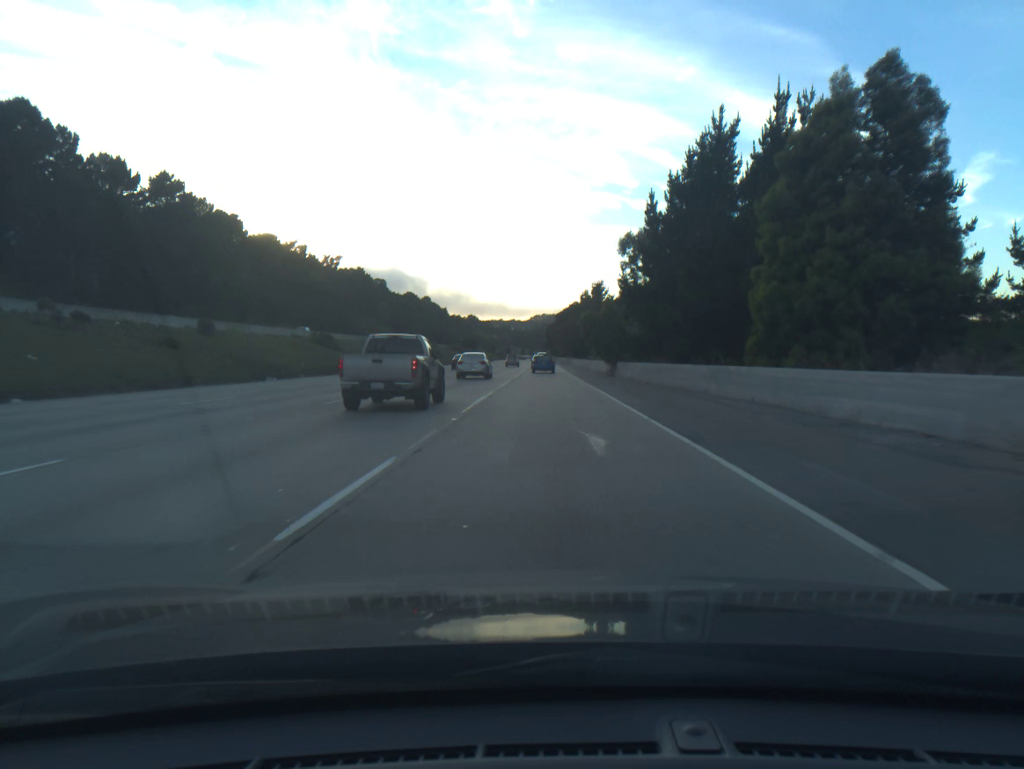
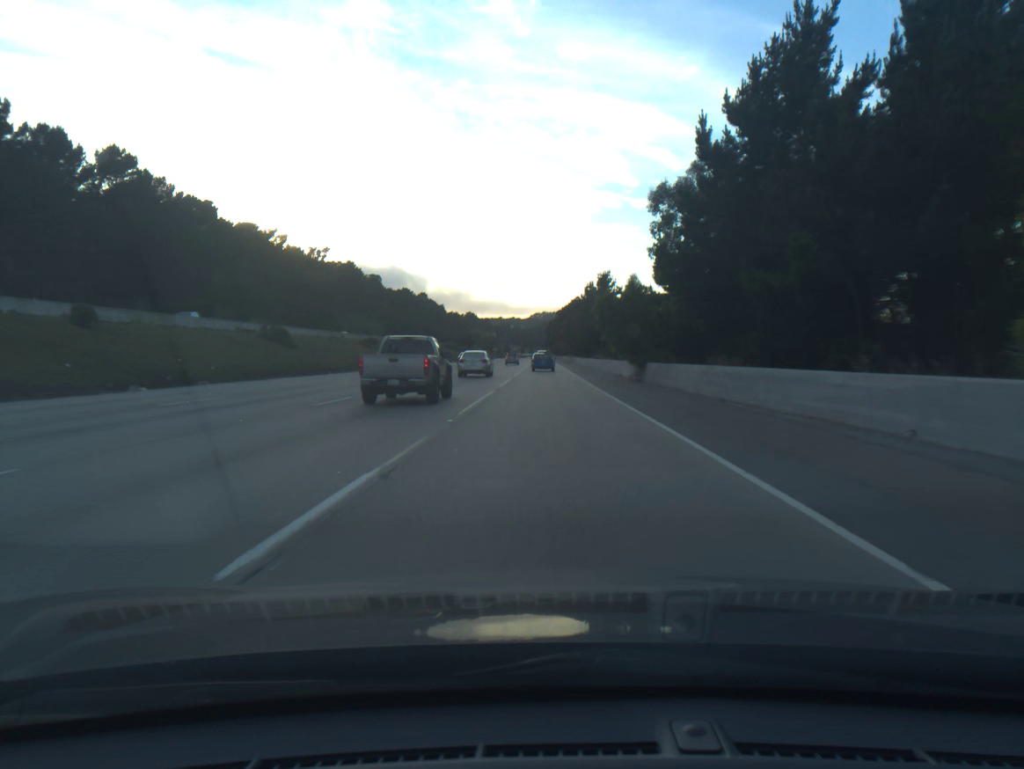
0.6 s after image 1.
(0.0, +15.5) m; 0°
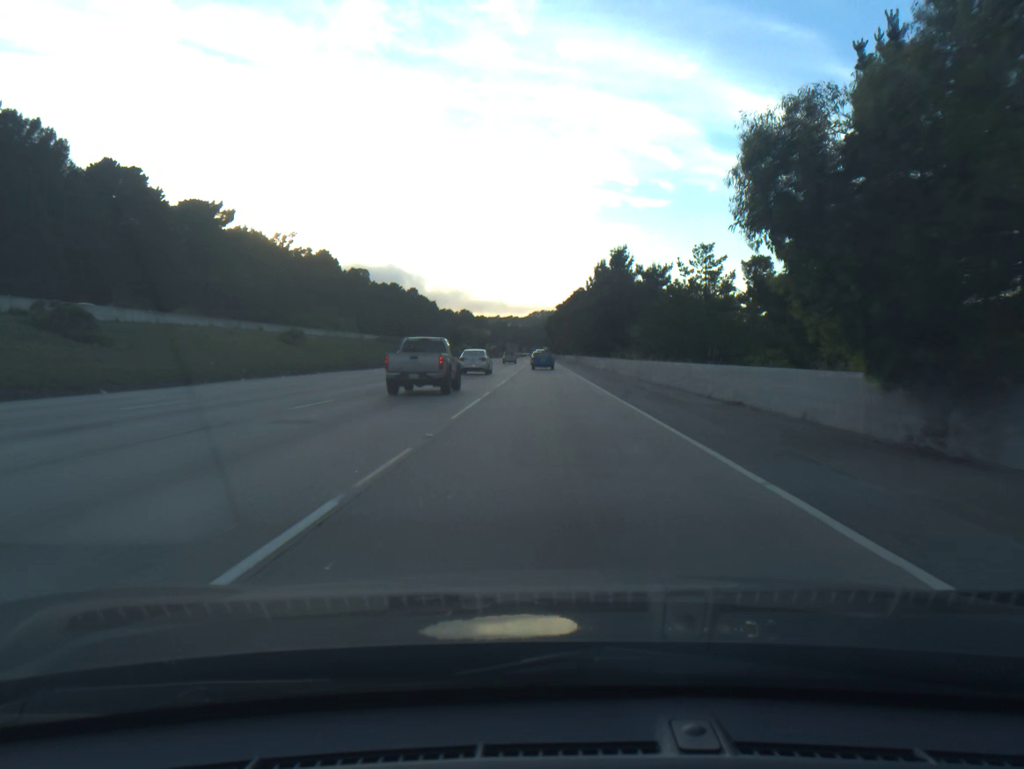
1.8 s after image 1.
(0.0, +31.1) m; 0°
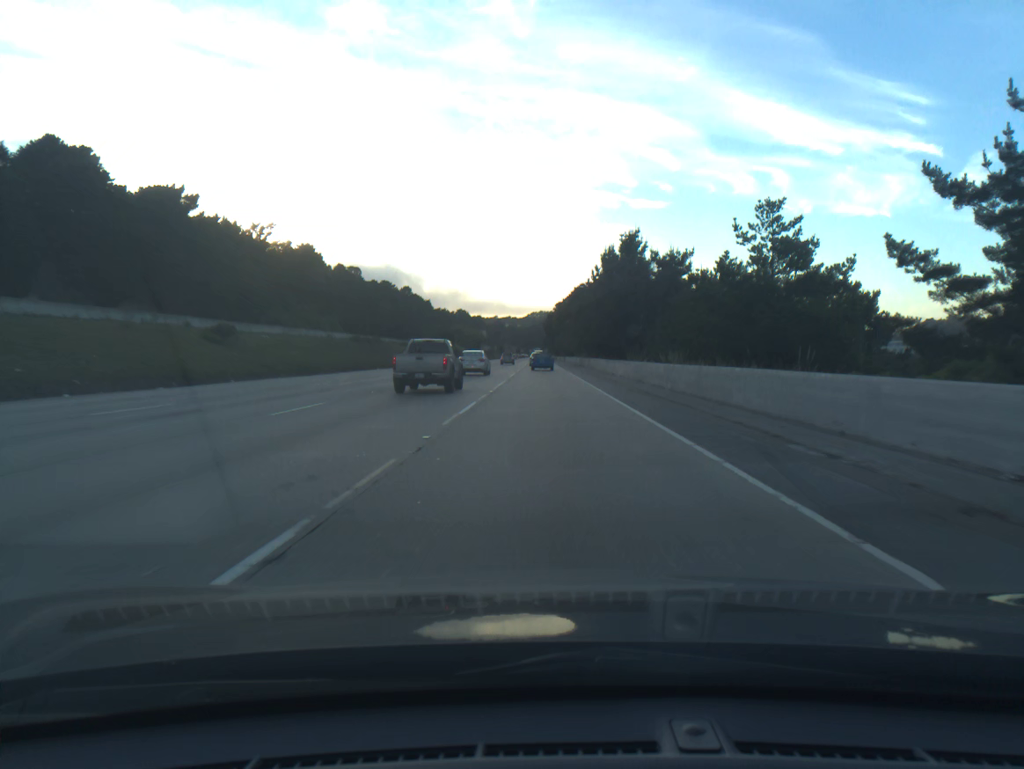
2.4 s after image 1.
(0.0, +15.6) m; 0°
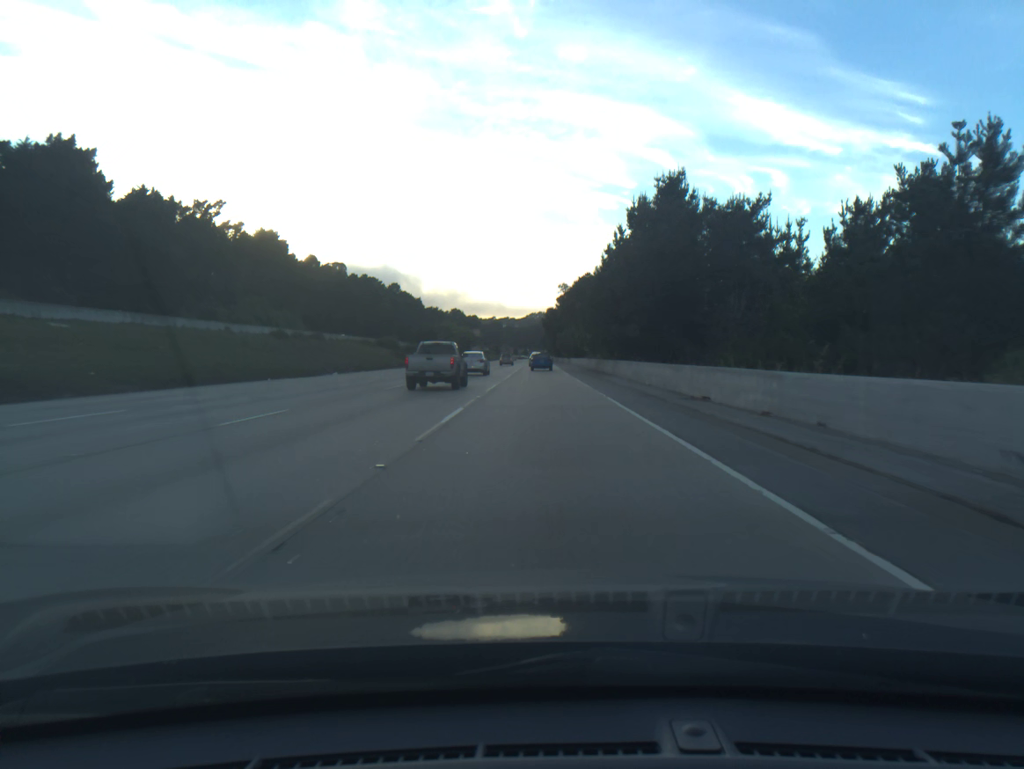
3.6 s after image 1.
(0.0, +31.4) m; 0°
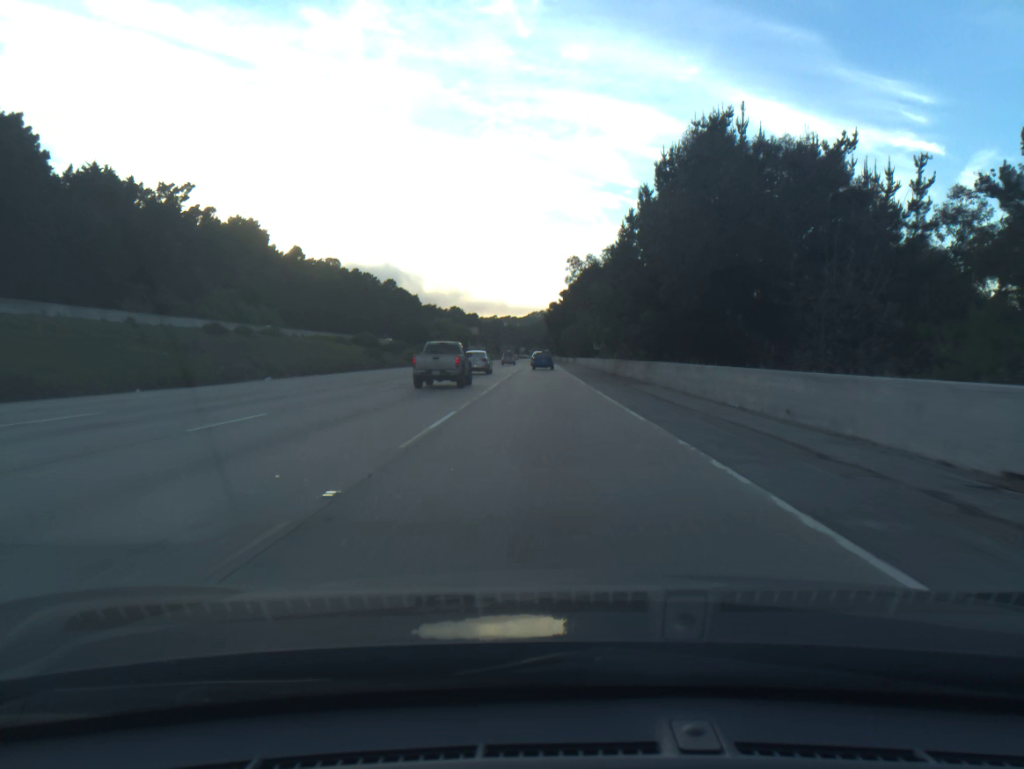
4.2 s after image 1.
(0.0, +15.8) m; 0°
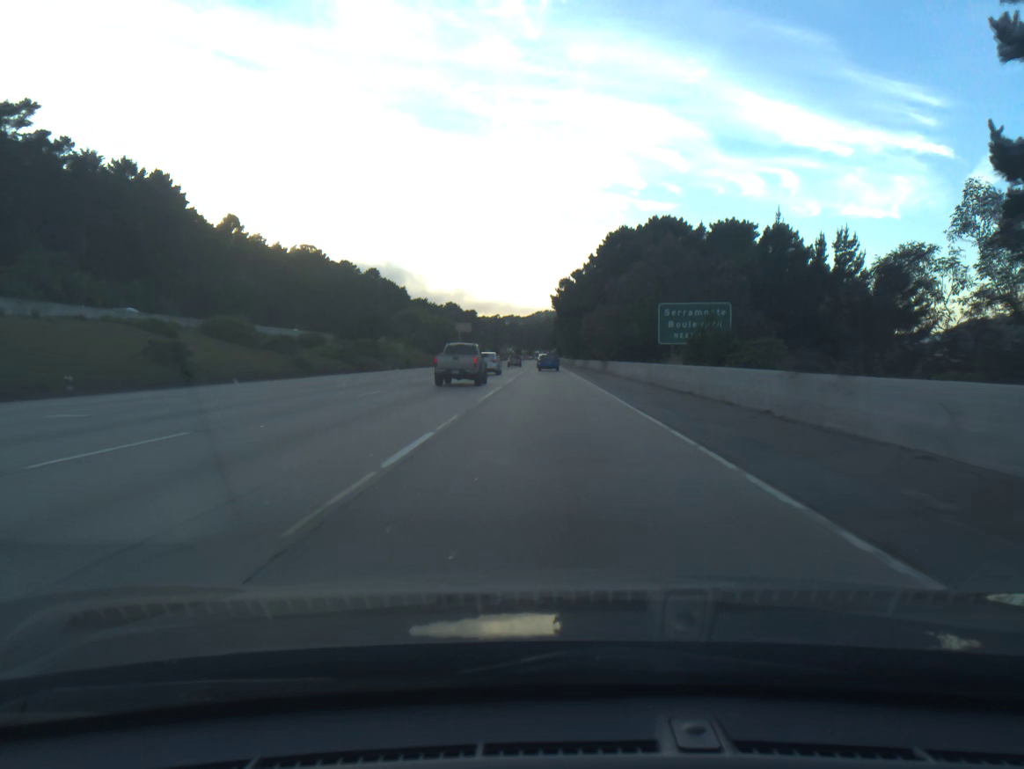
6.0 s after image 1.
(-0.2, +47.9) m; 0°
